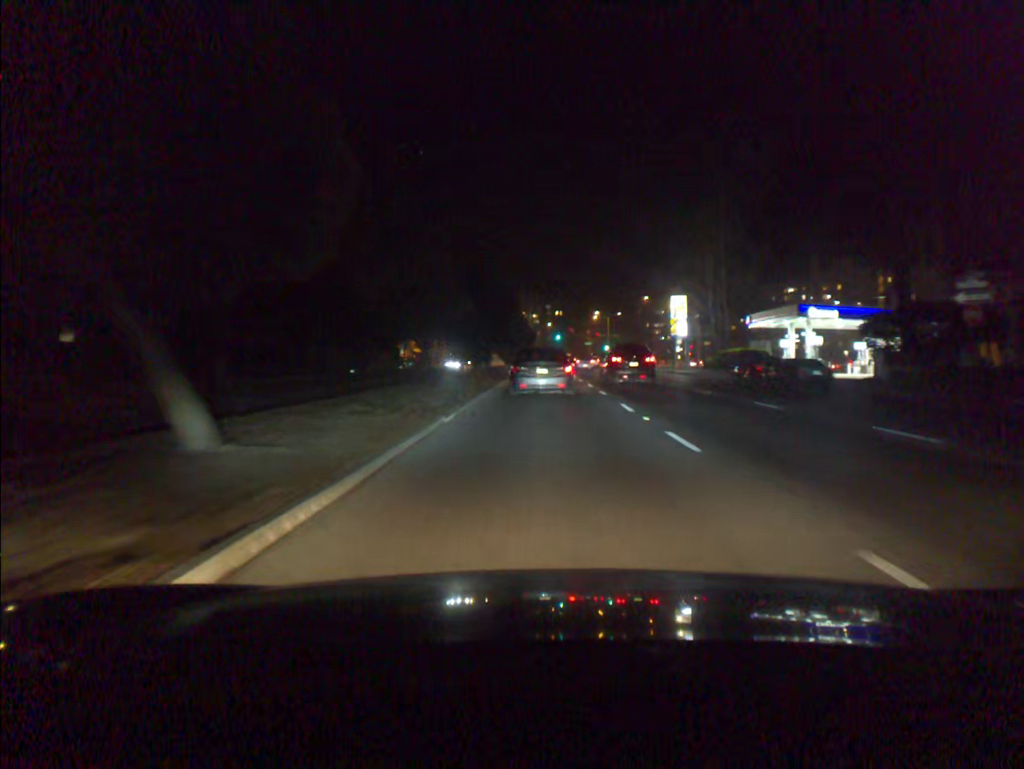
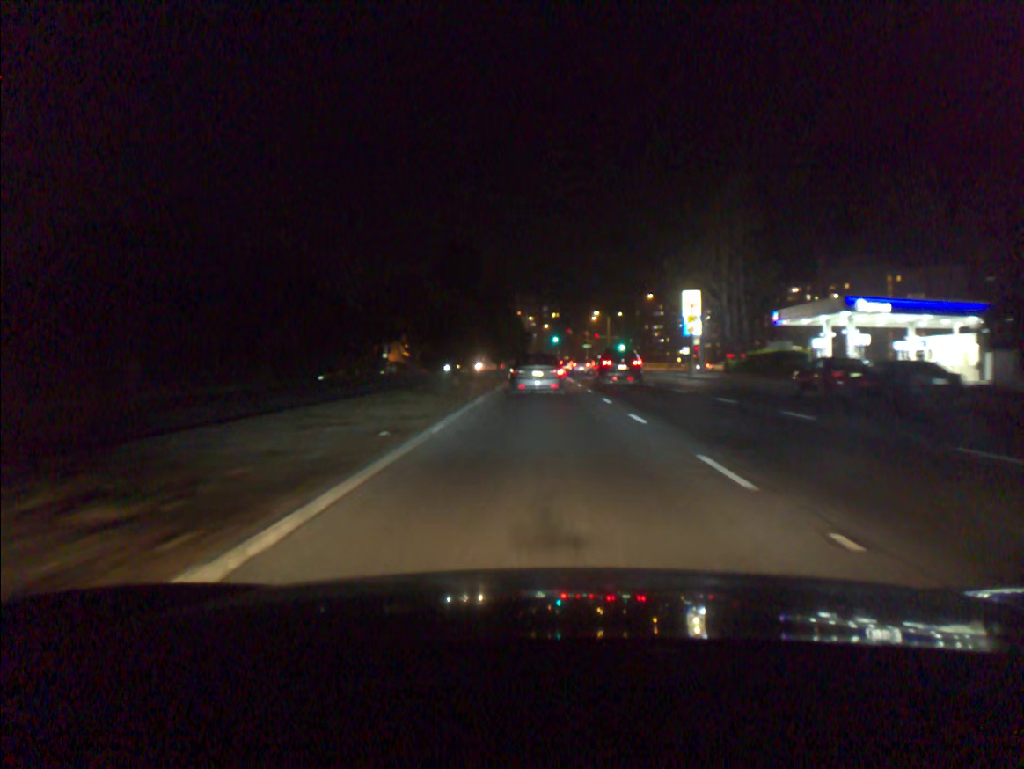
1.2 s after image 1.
(0.0, +9.9) m; 0°
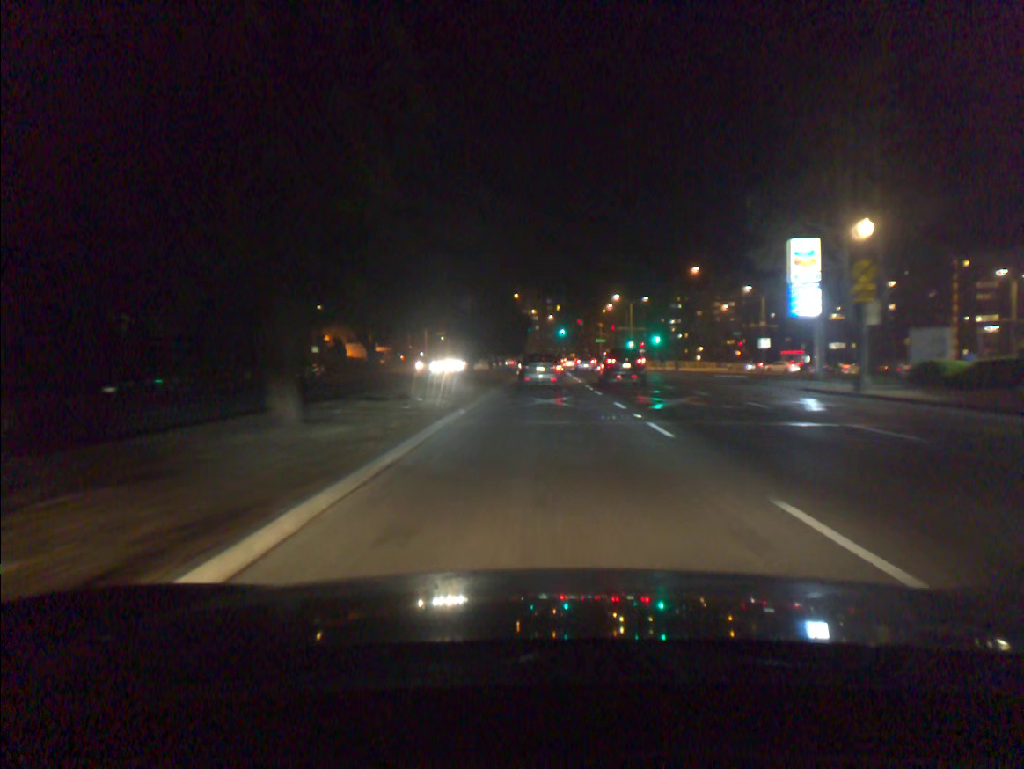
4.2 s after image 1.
(-0.1, +32.4) m; 0°
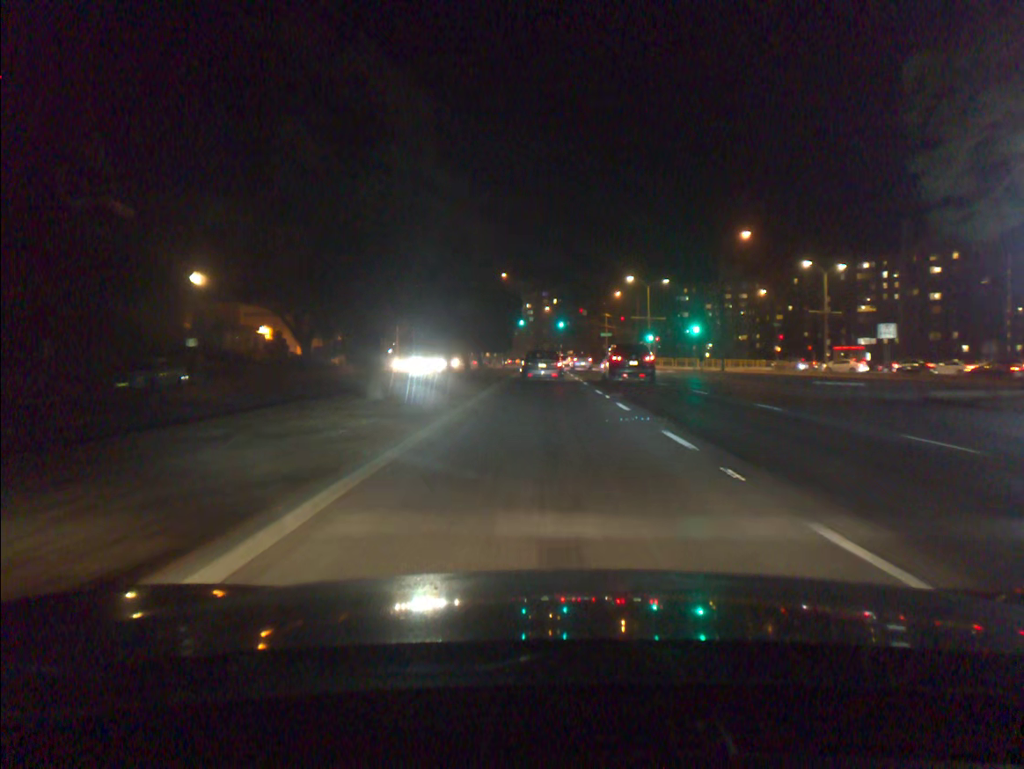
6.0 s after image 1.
(0.0, +23.8) m; 0°
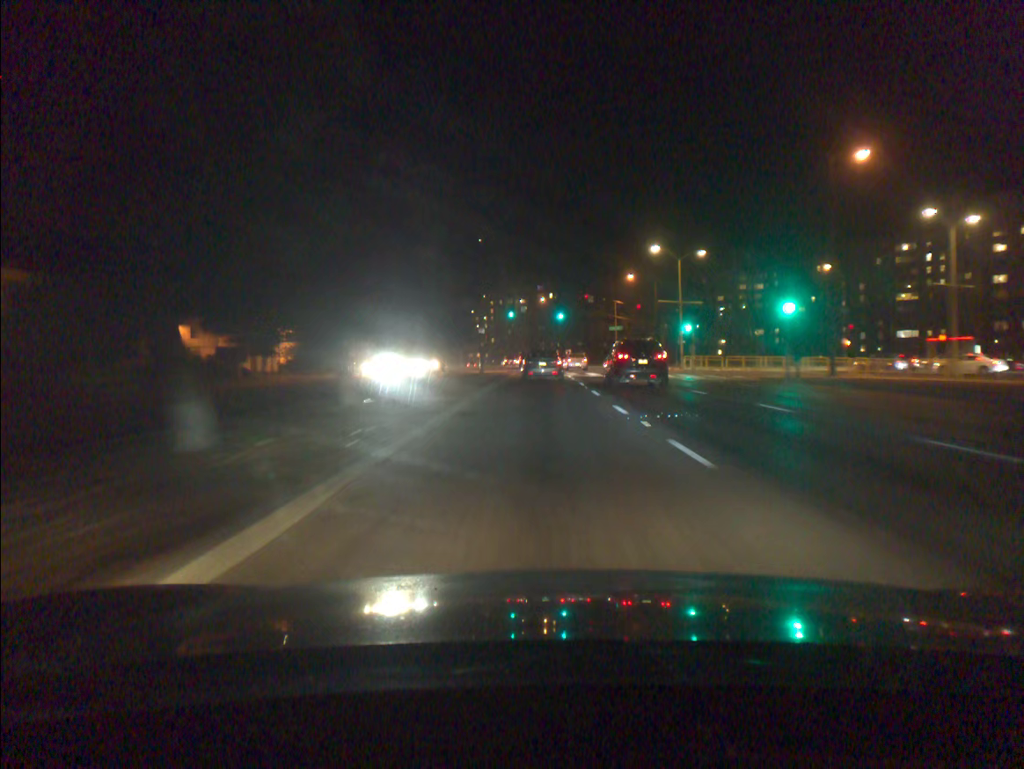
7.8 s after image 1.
(+0.1, +24.8) m; 0°
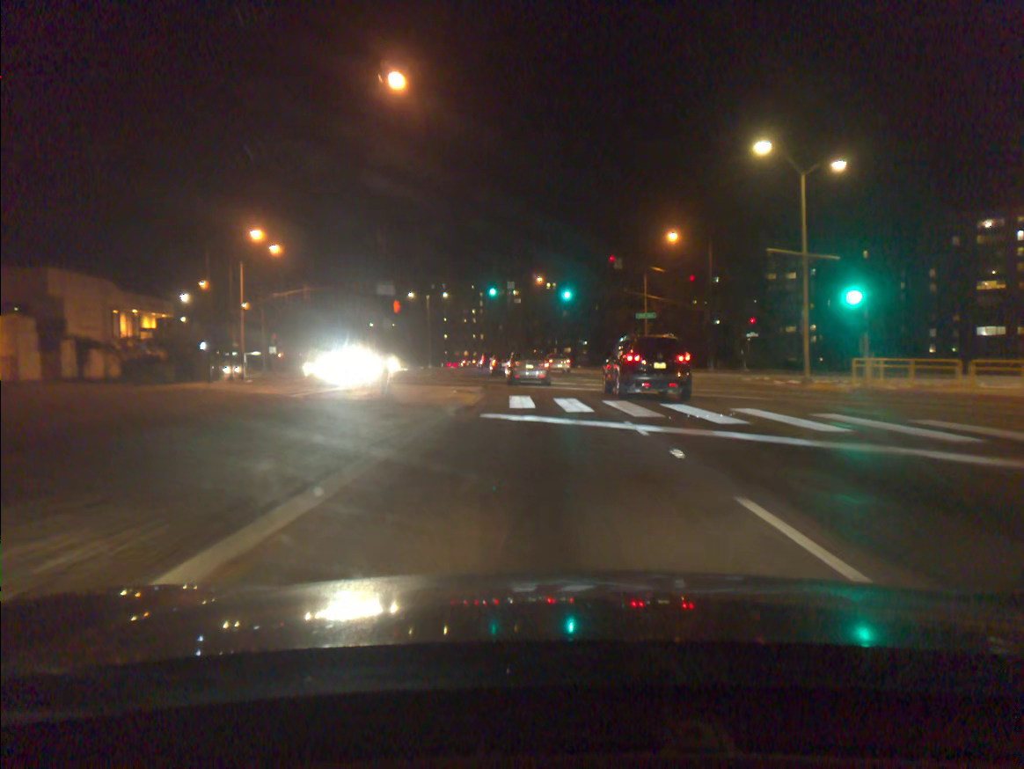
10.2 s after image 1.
(0.0, +33.9) m; 0°
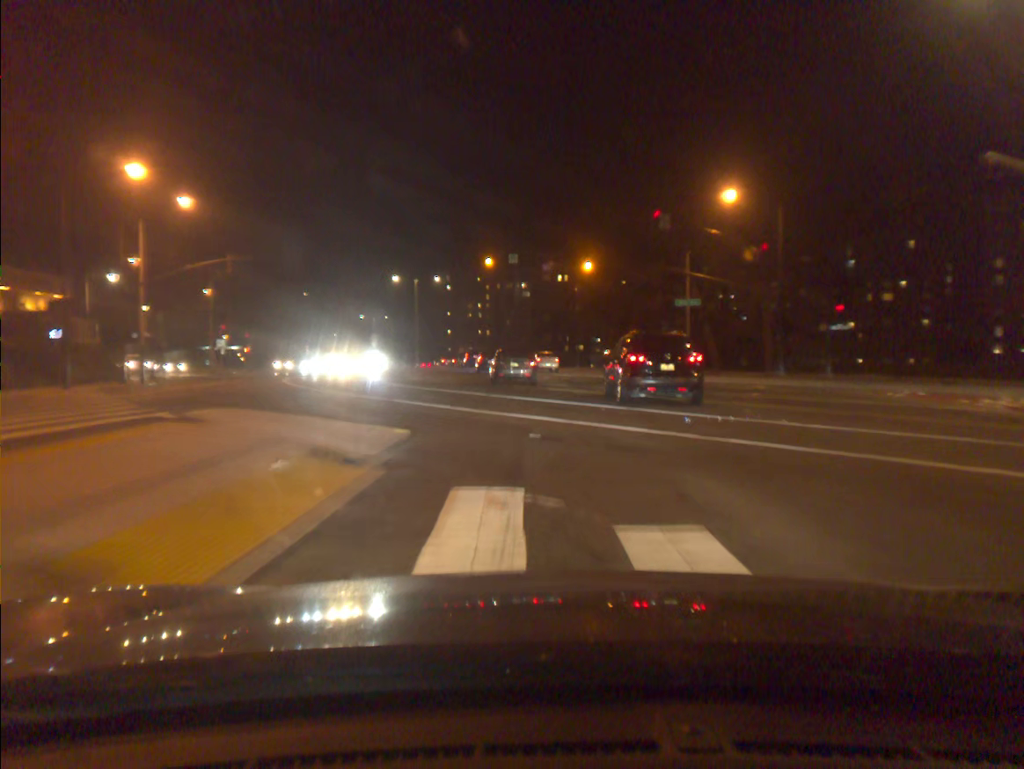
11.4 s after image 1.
(-0.1, +16.7) m; -1°
